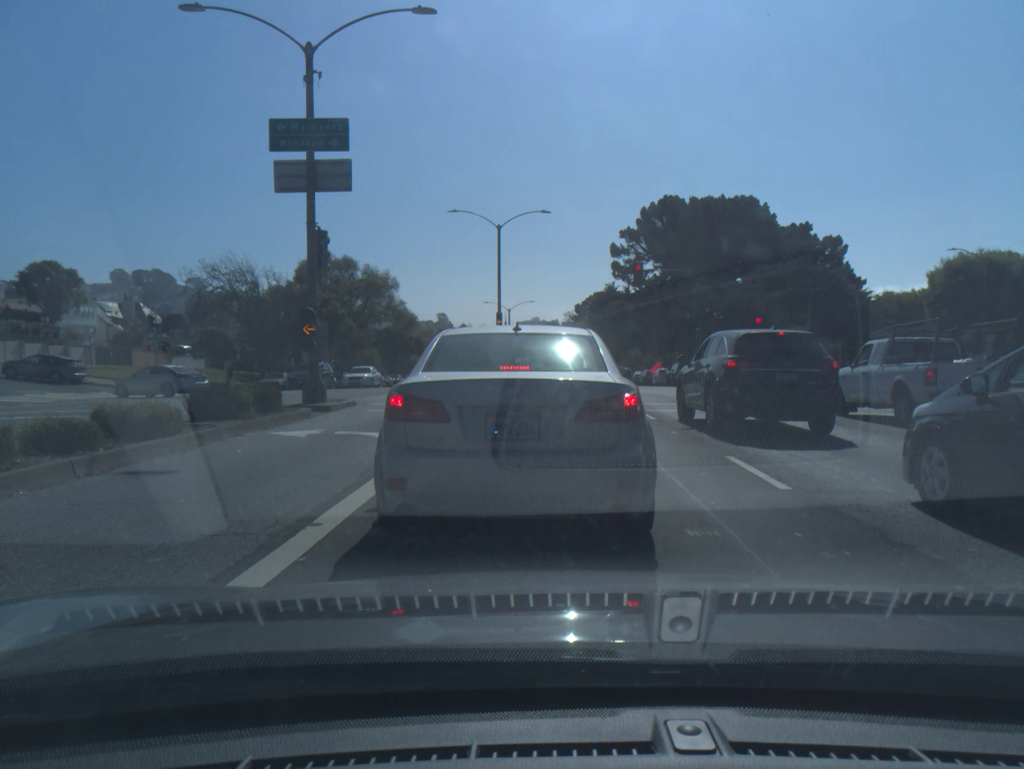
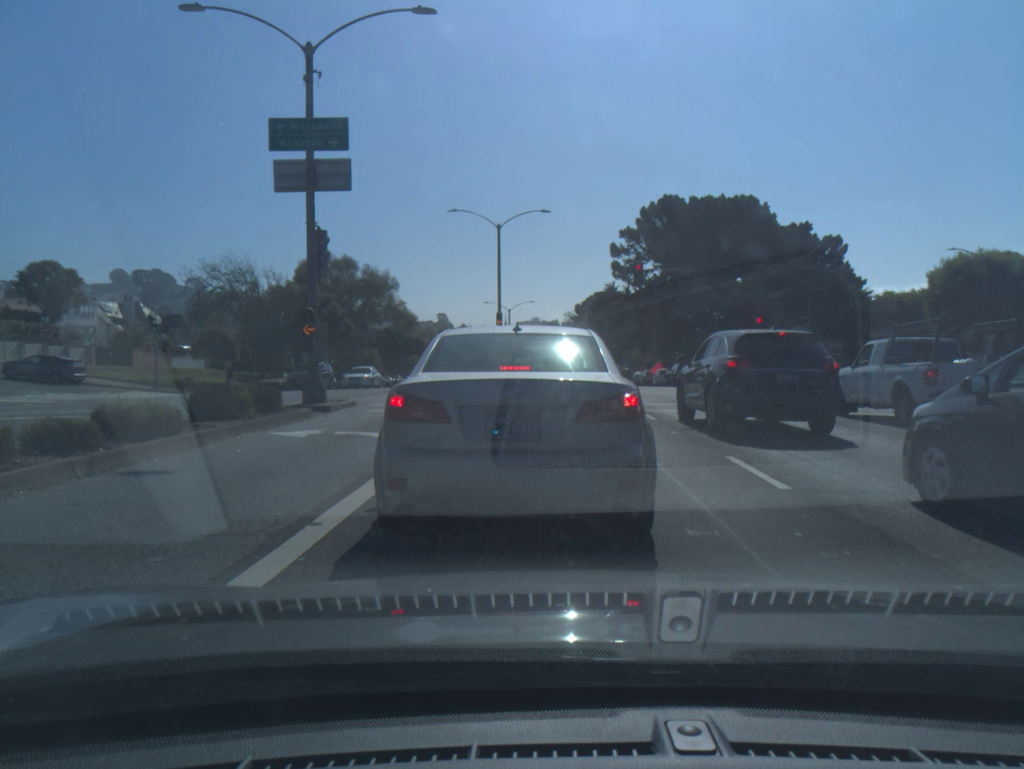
(0.0, 0.0) m; 0°
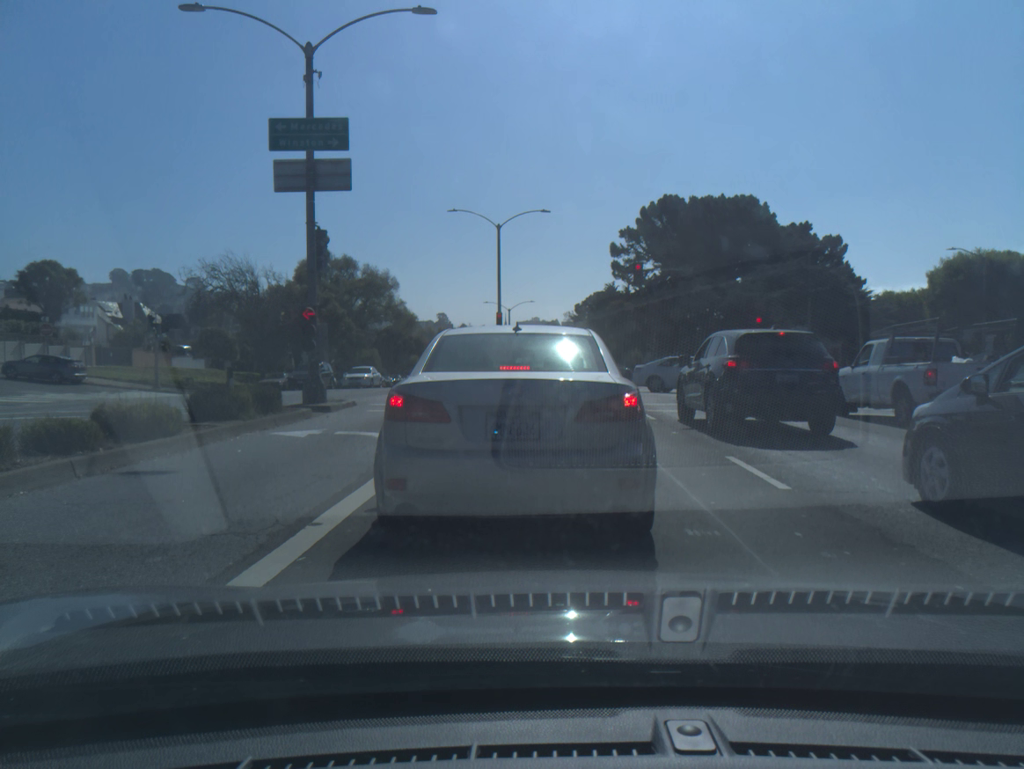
(0.0, 0.0) m; 0°
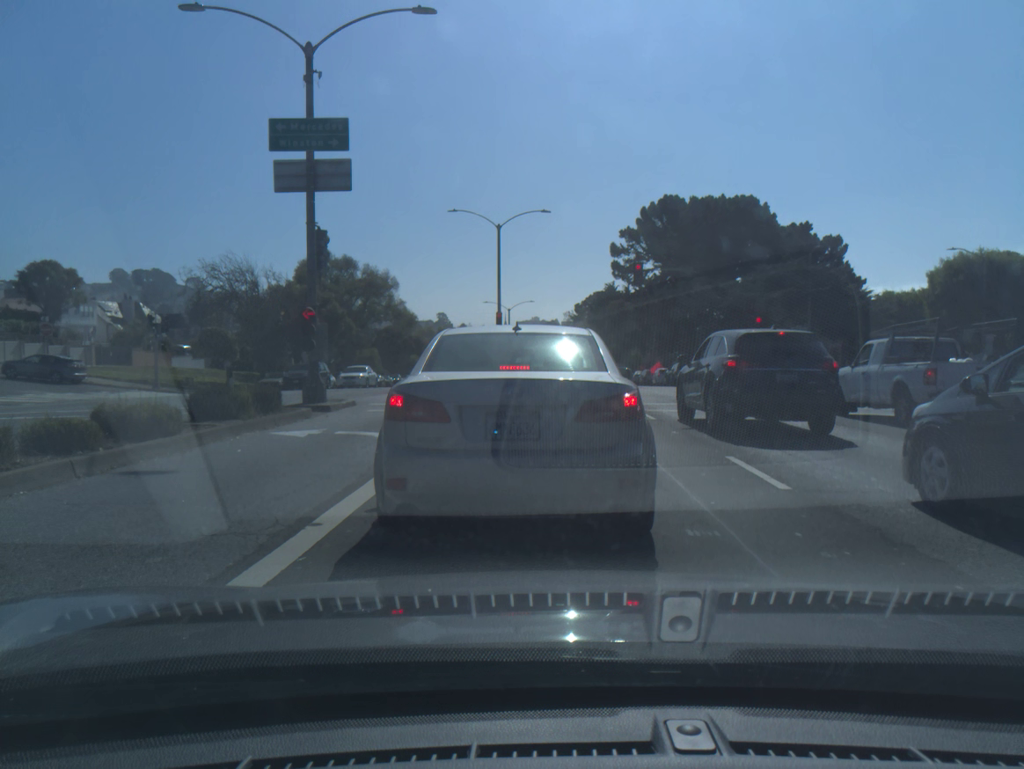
(0.0, 0.0) m; 0°
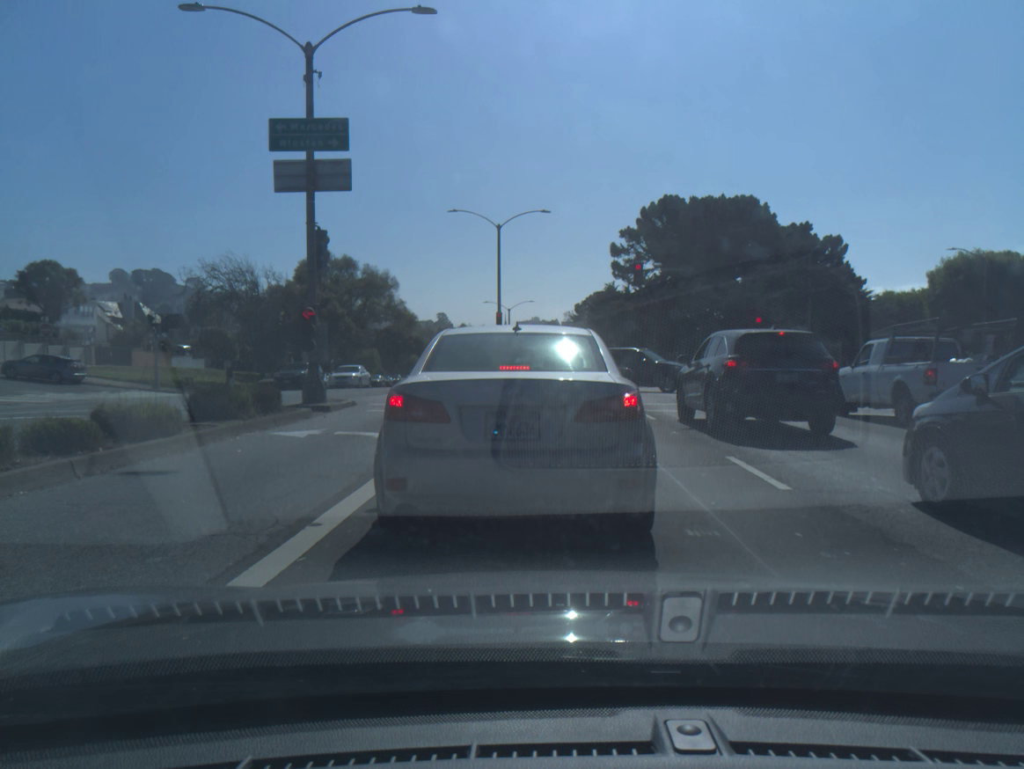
(0.0, 0.0) m; 0°
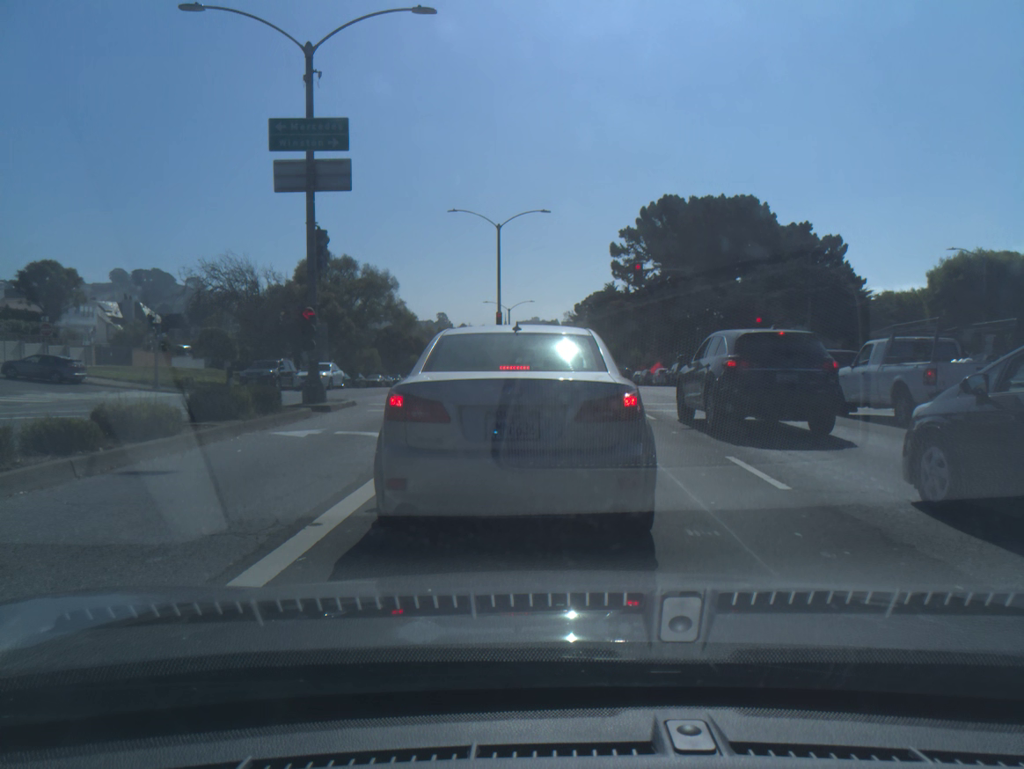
(0.0, 0.0) m; 0°
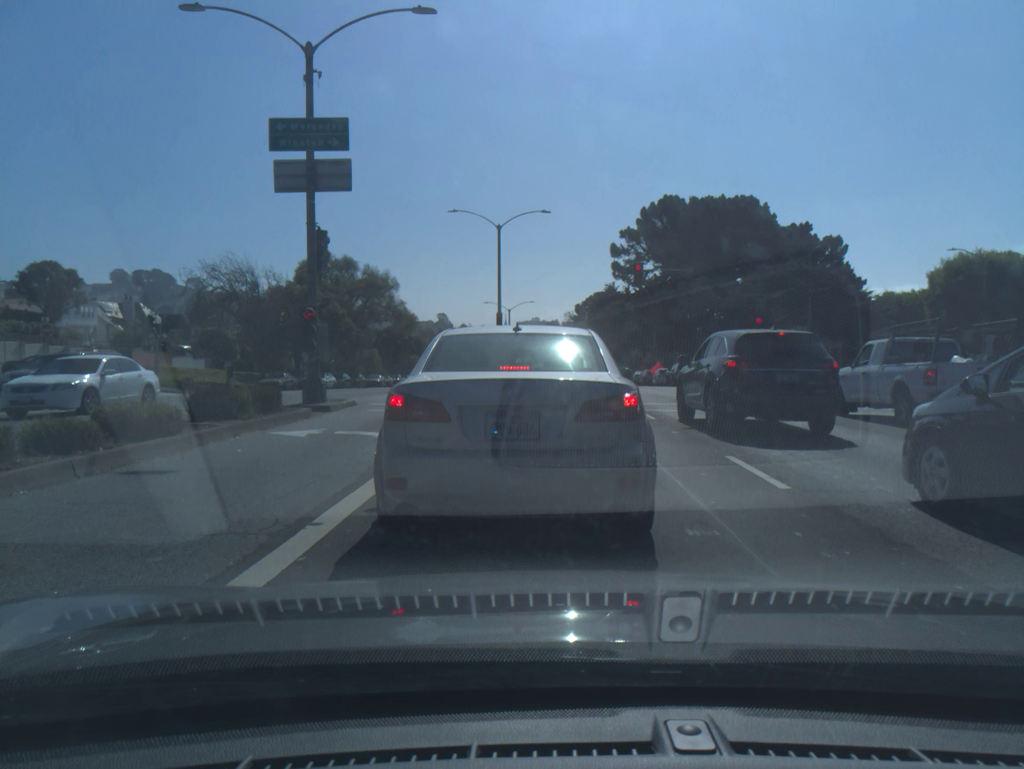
(0.0, 0.0) m; 0°
